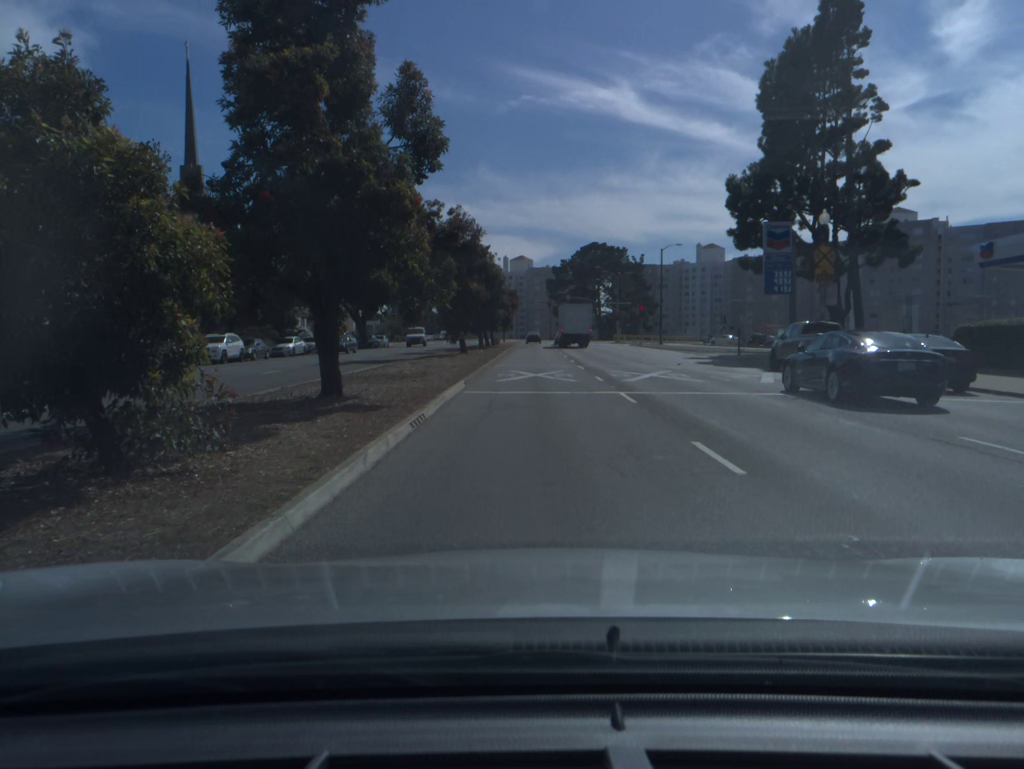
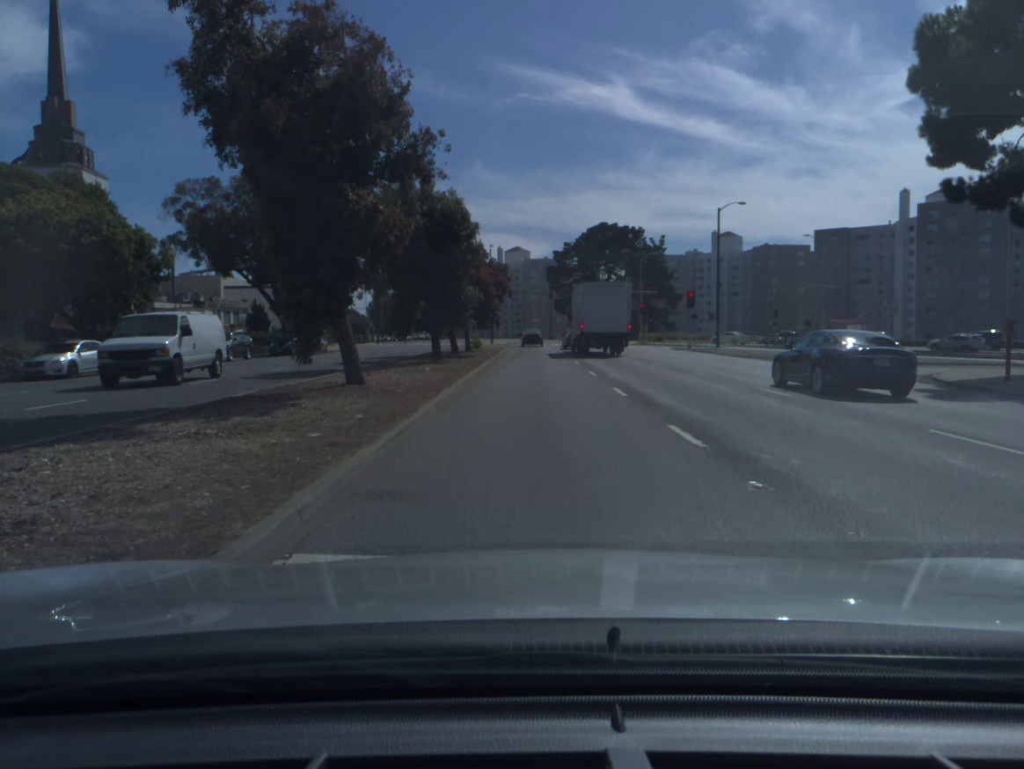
(+0.1, +28.3) m; 0°
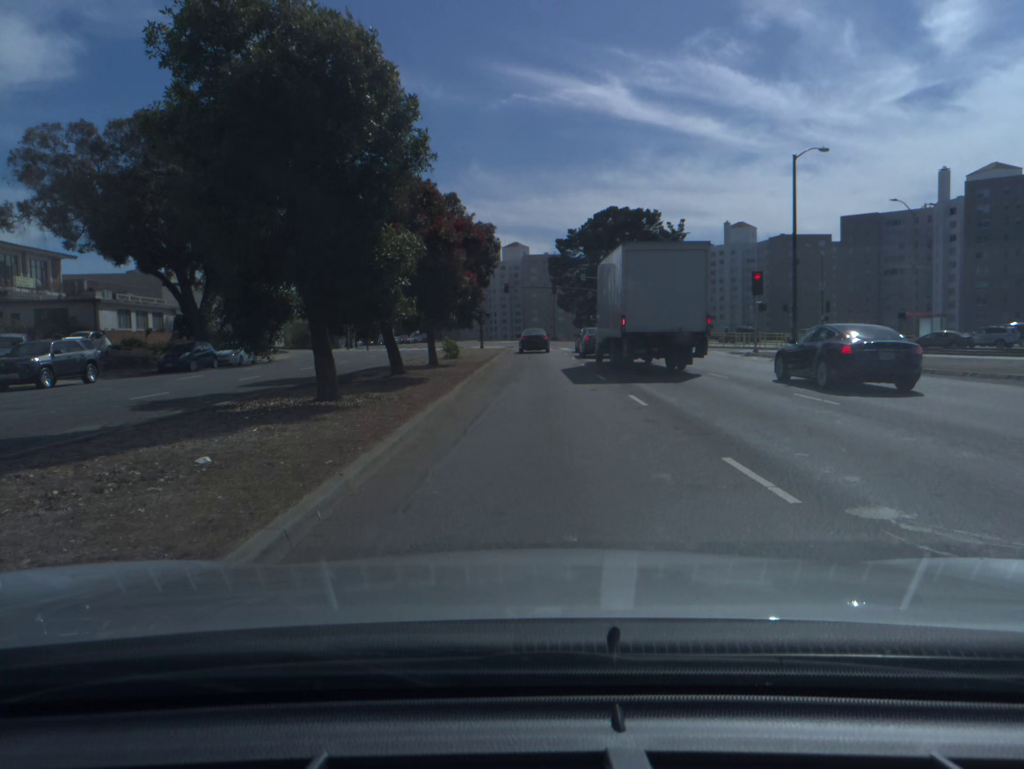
(0.0, +18.4) m; 0°
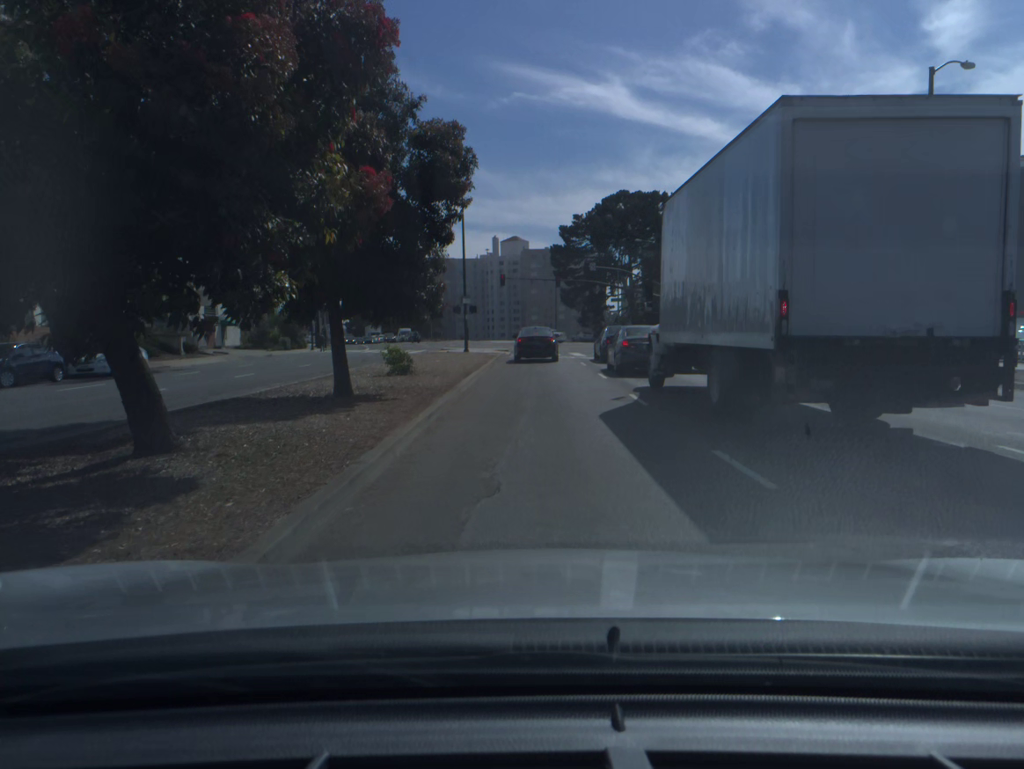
(0.0, +14.9) m; 0°
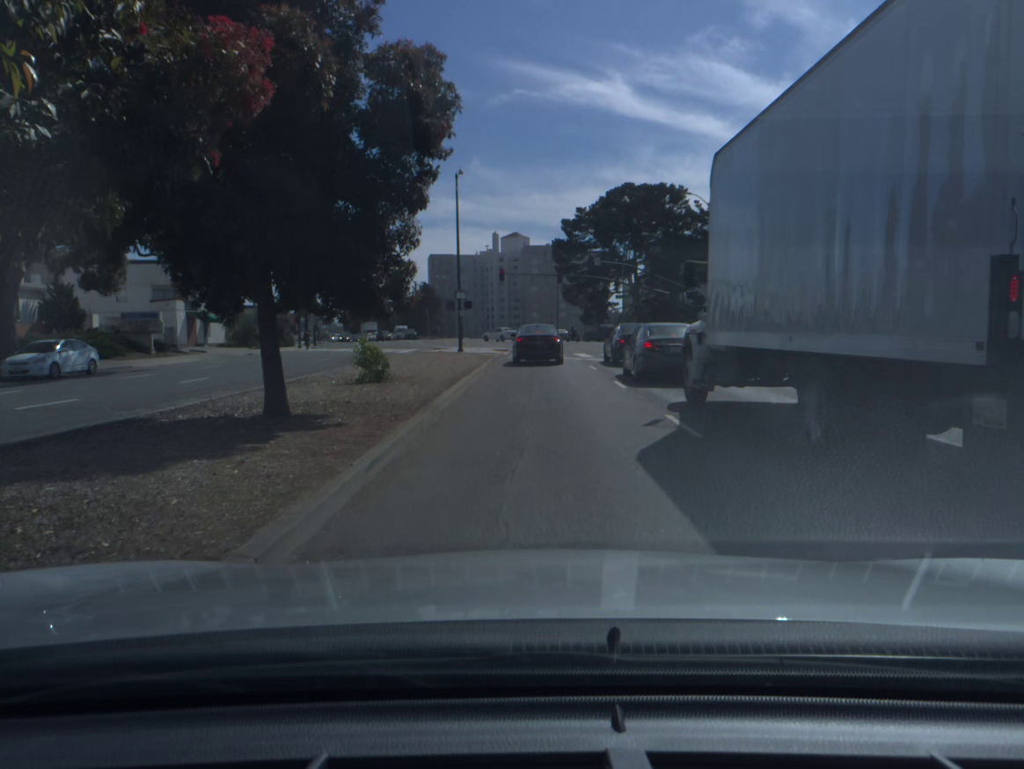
(0.0, +4.2) m; 0°
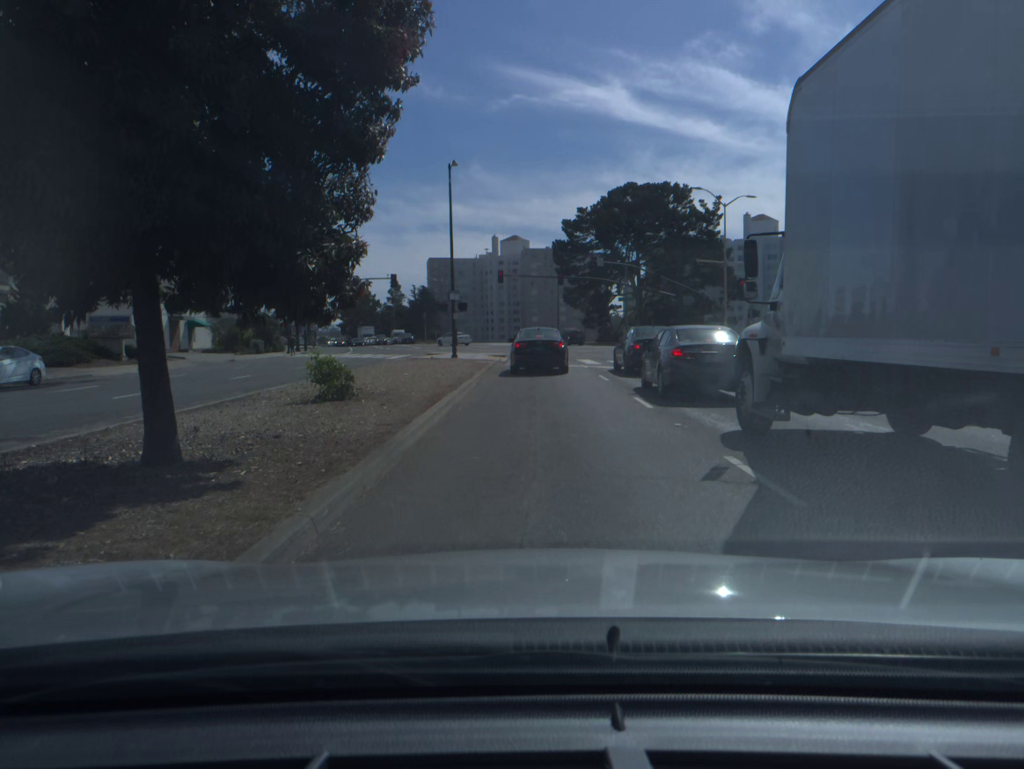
(0.0, +3.7) m; 0°
